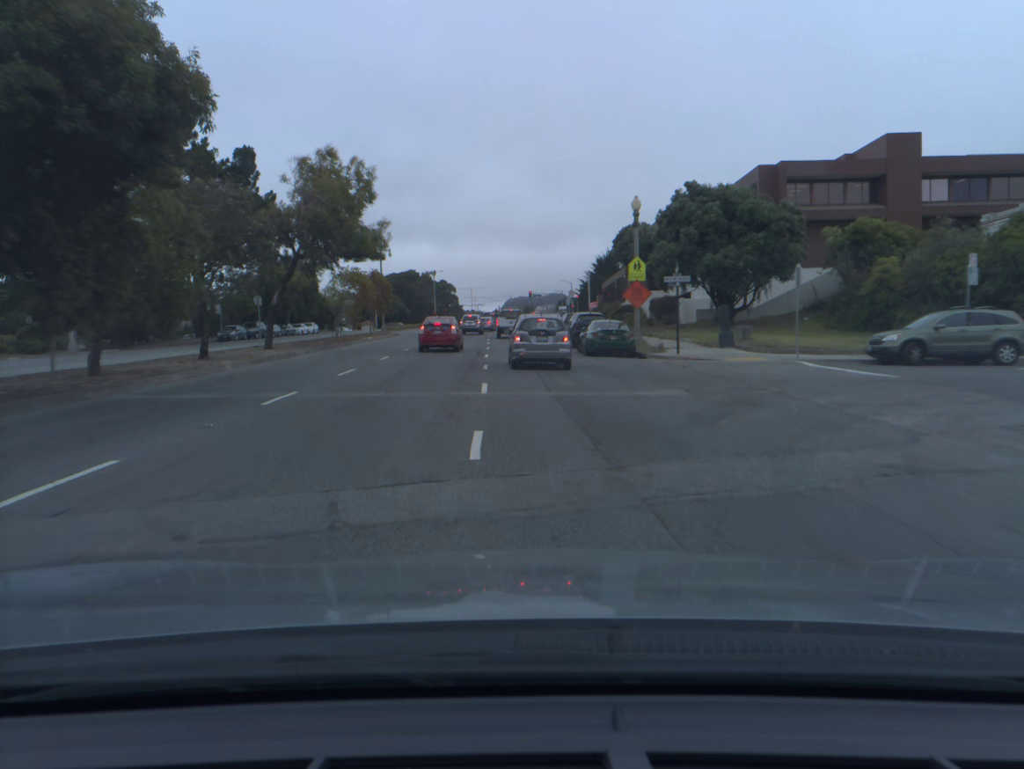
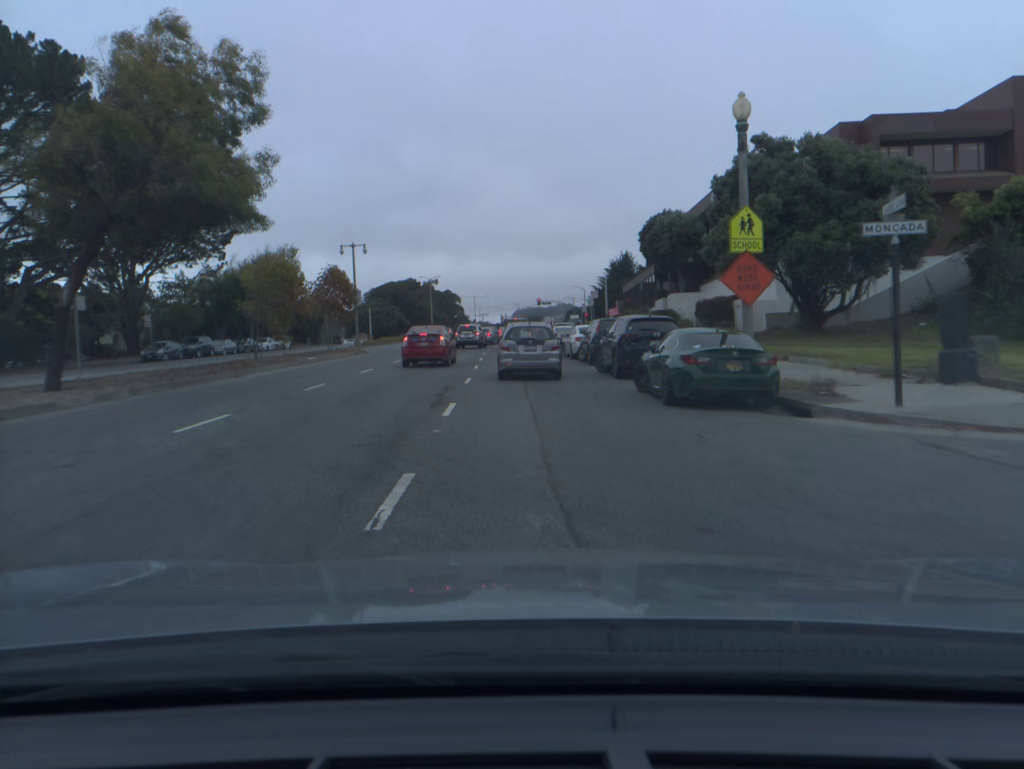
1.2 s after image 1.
(0.0, +16.4) m; 0°
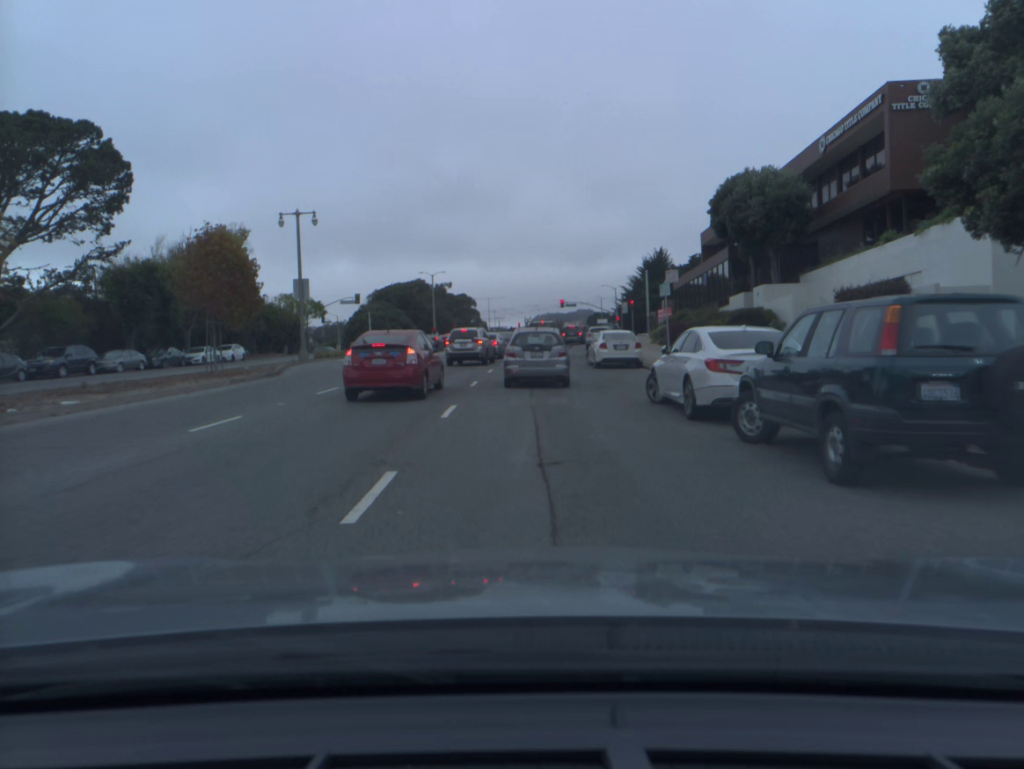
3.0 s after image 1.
(-0.3, +21.4) m; -1°
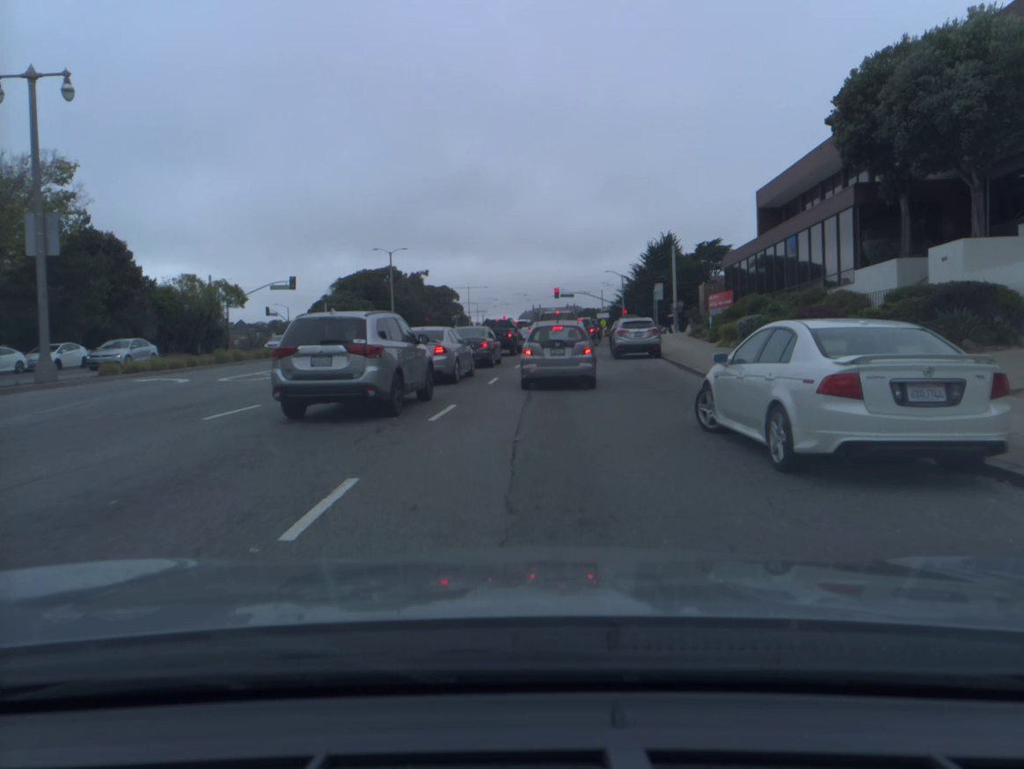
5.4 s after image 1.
(0.0, +23.0) m; +1°
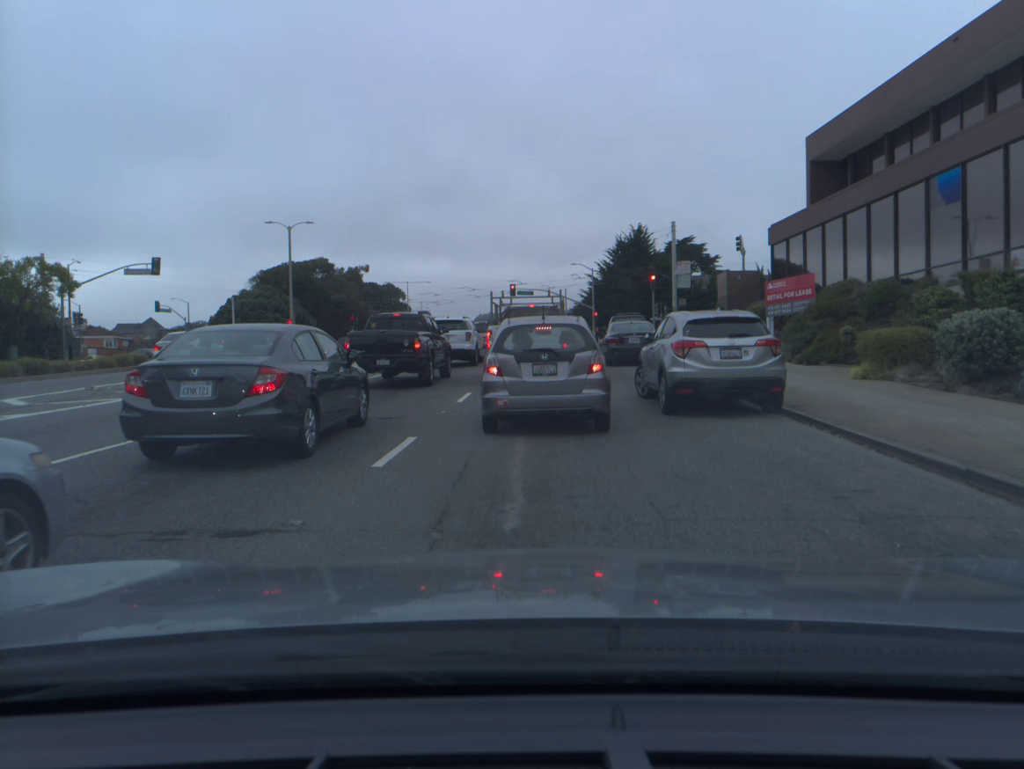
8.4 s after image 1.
(+0.6, +19.0) m; +3°
